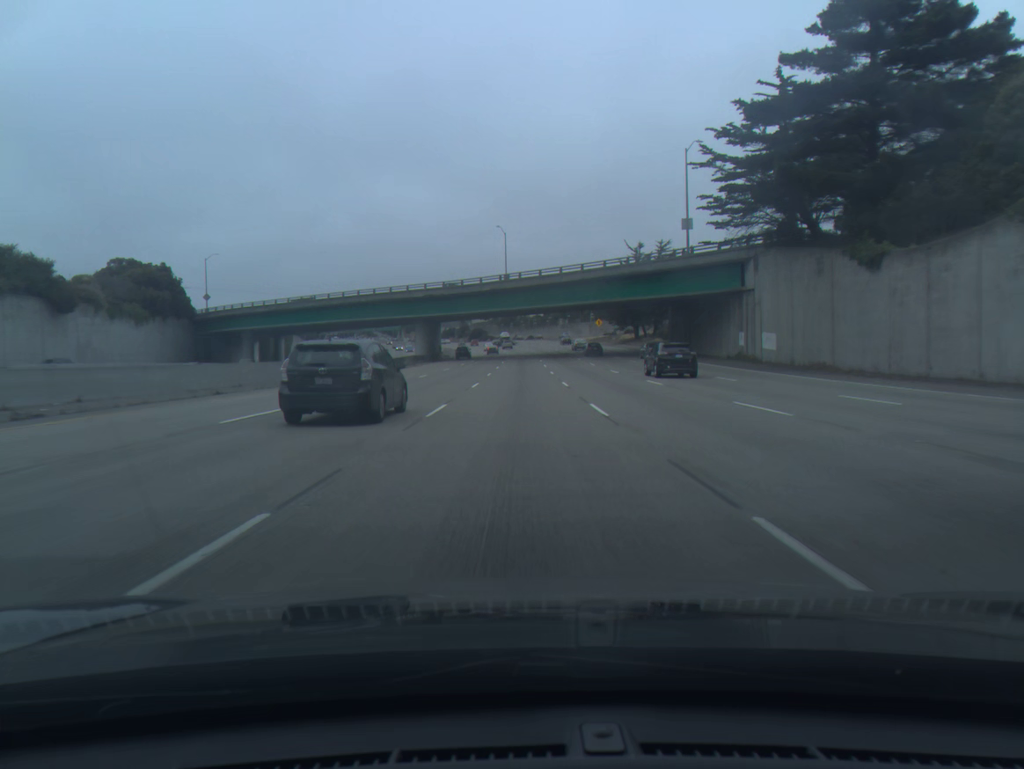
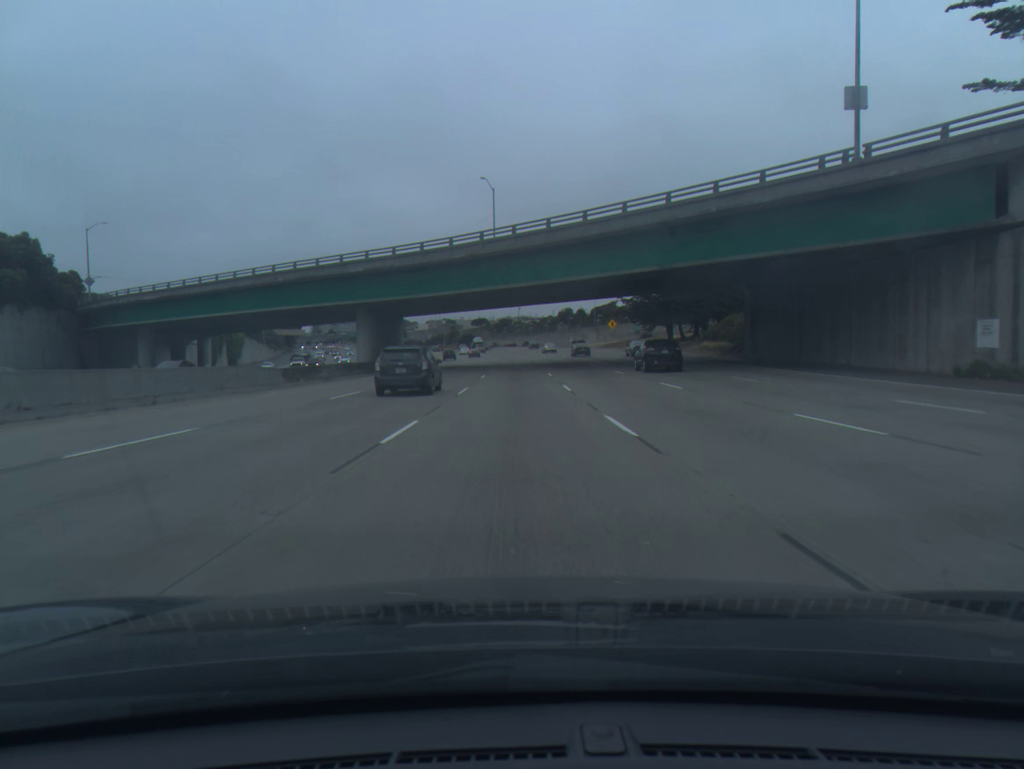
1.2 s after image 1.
(+0.1, +32.8) m; 0°
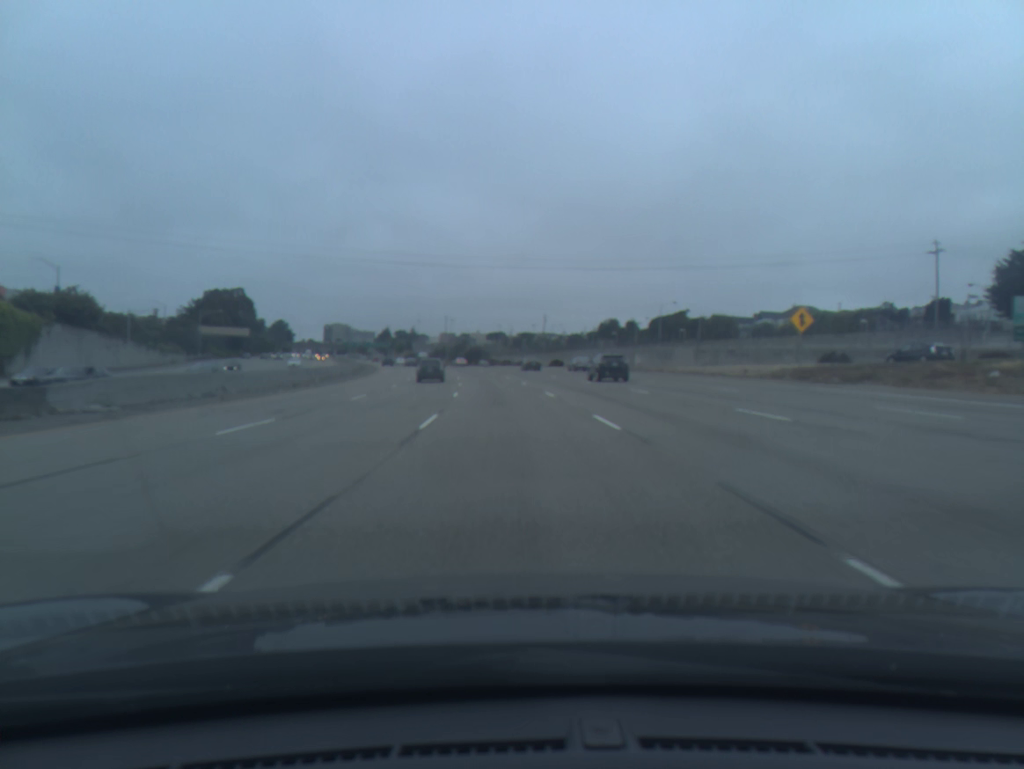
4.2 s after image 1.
(-0.8, +81.9) m; -2°
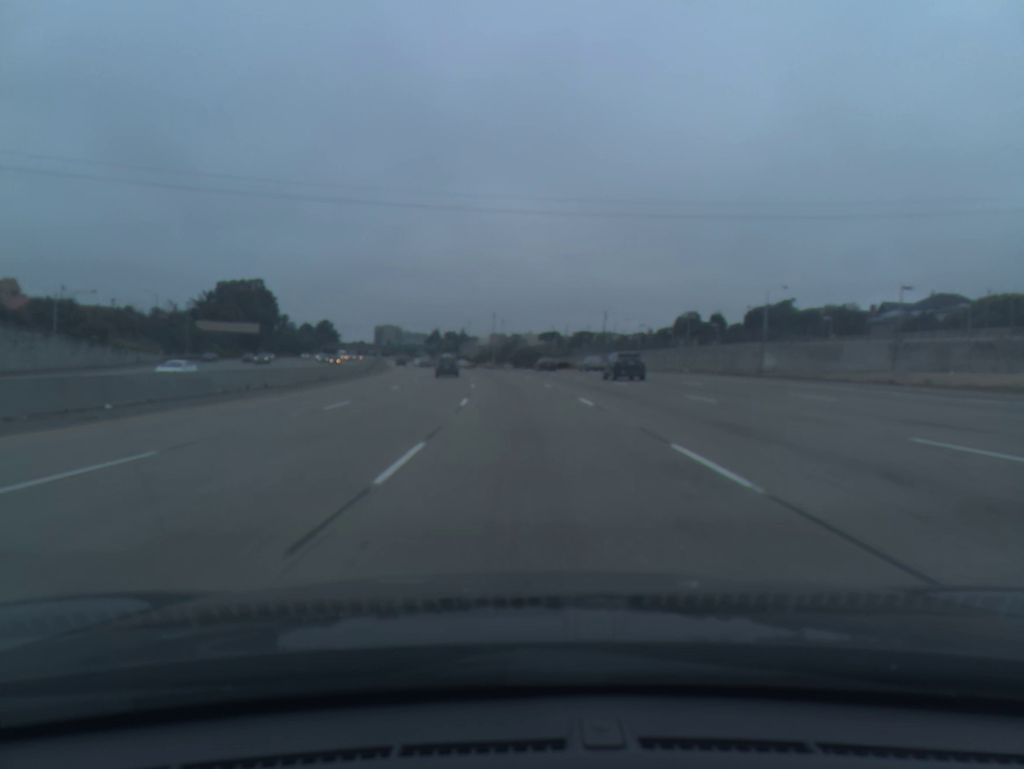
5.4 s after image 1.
(-1.2, +35.4) m; -4°
